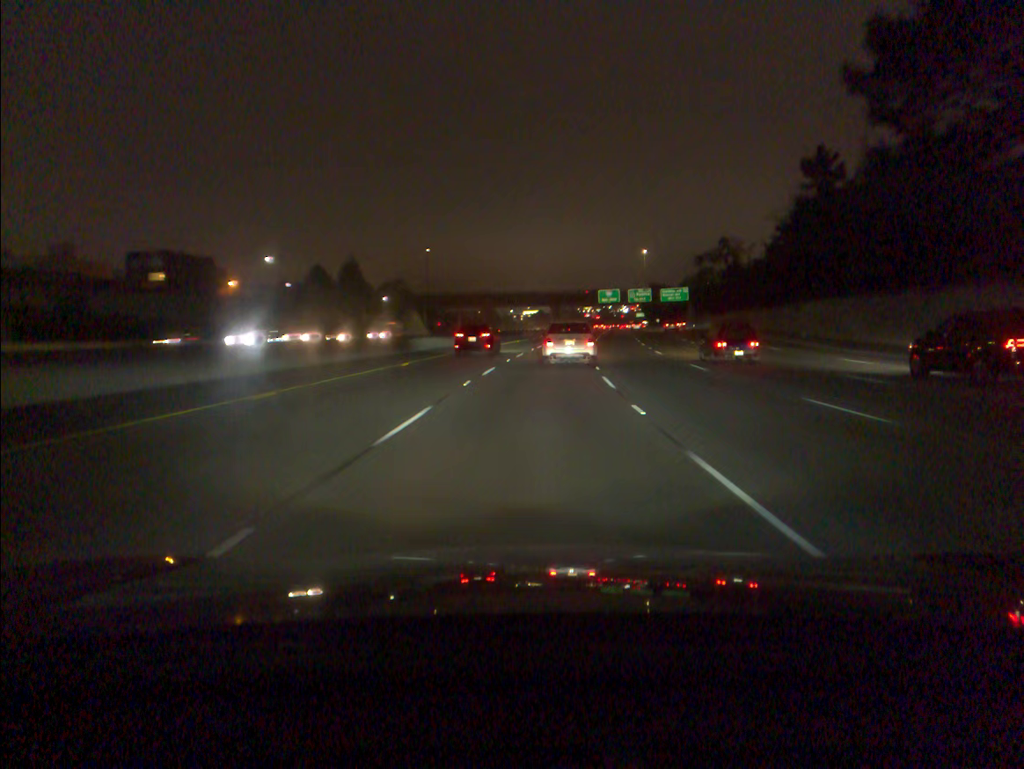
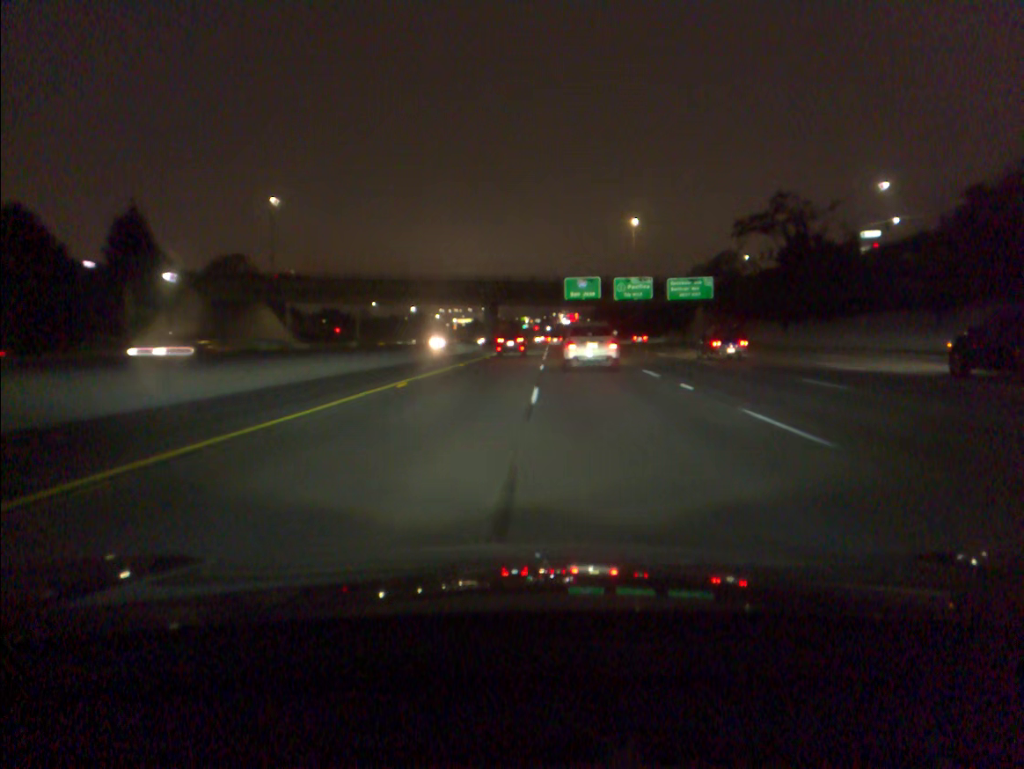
(+2.9, +67.7) m; +4°
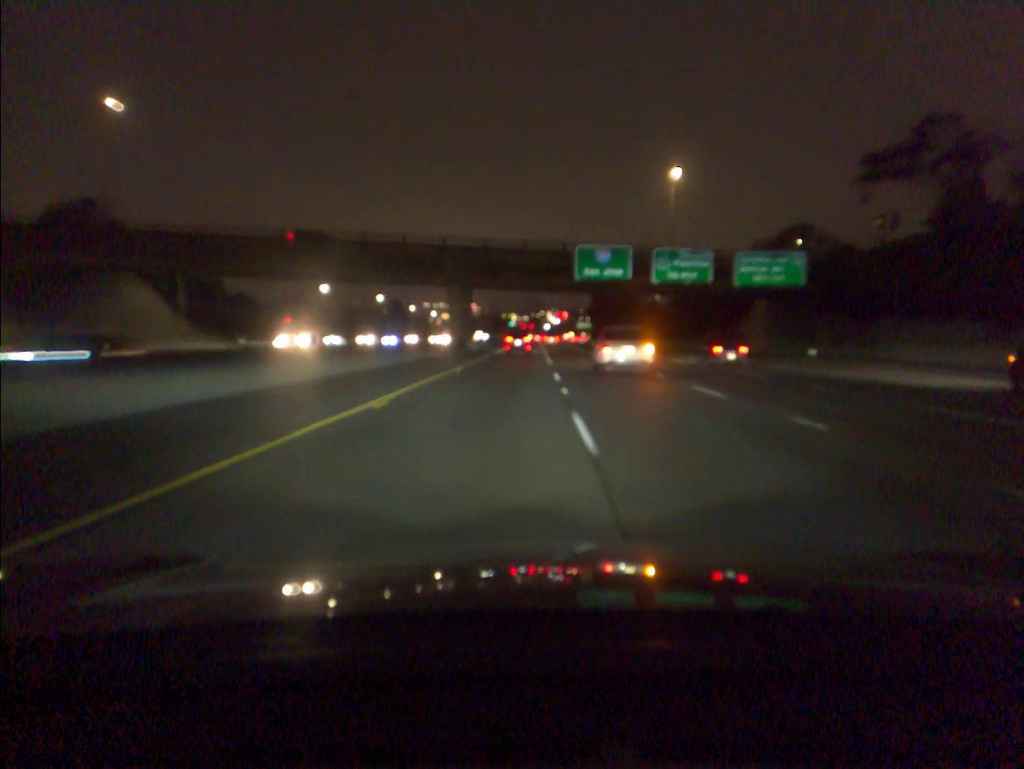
(+0.3, +35.3) m; +1°
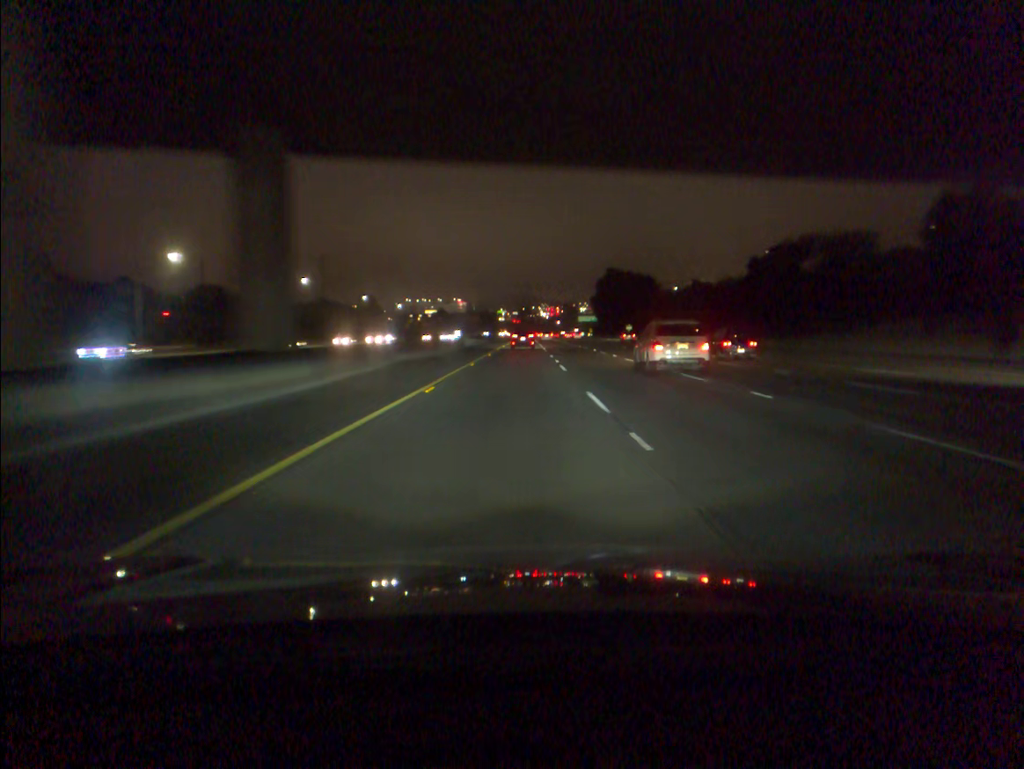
(+0.5, +54.6) m; +1°
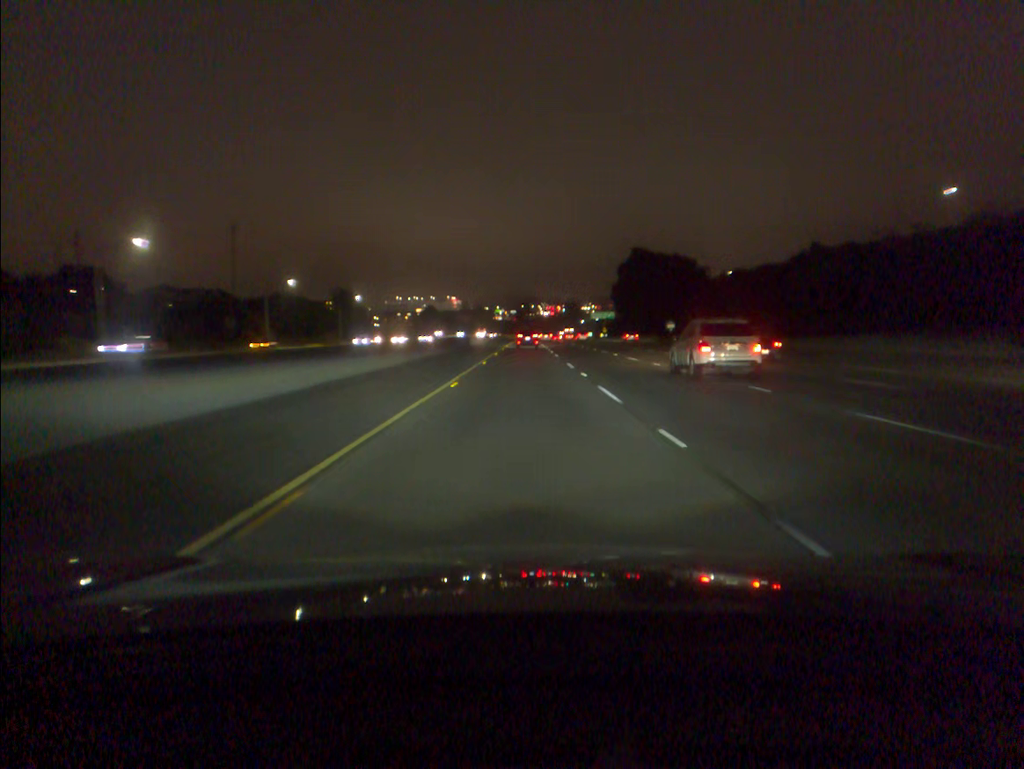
(+0.1, +56.3) m; 0°
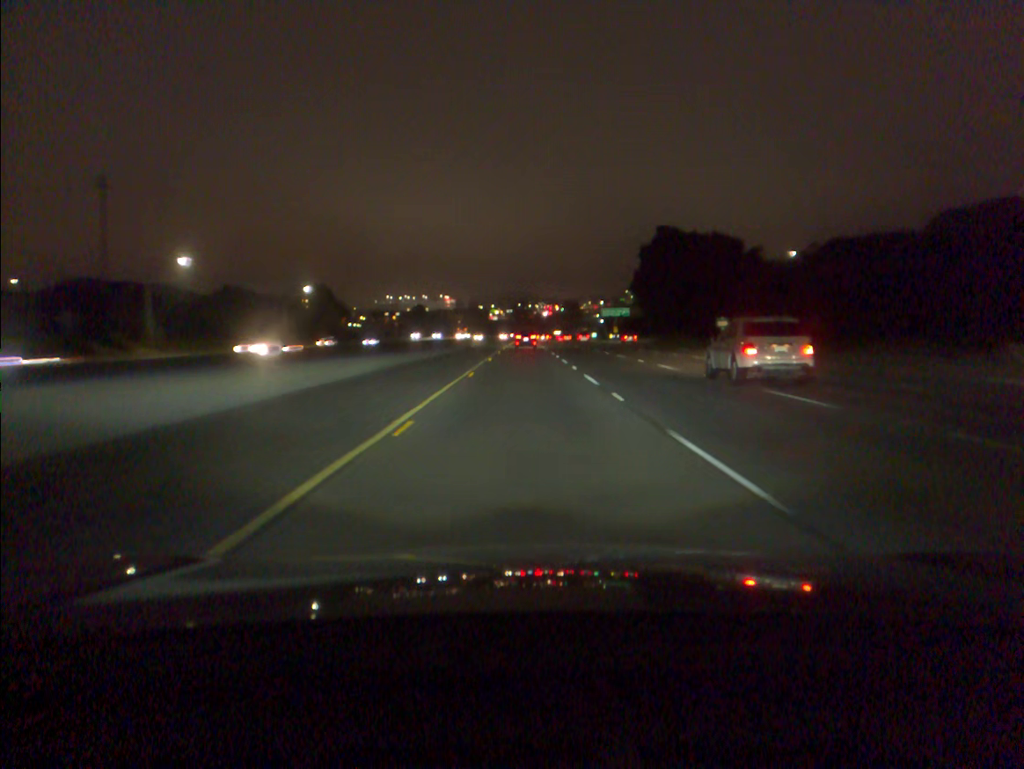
(+0.1, +38.6) m; 0°
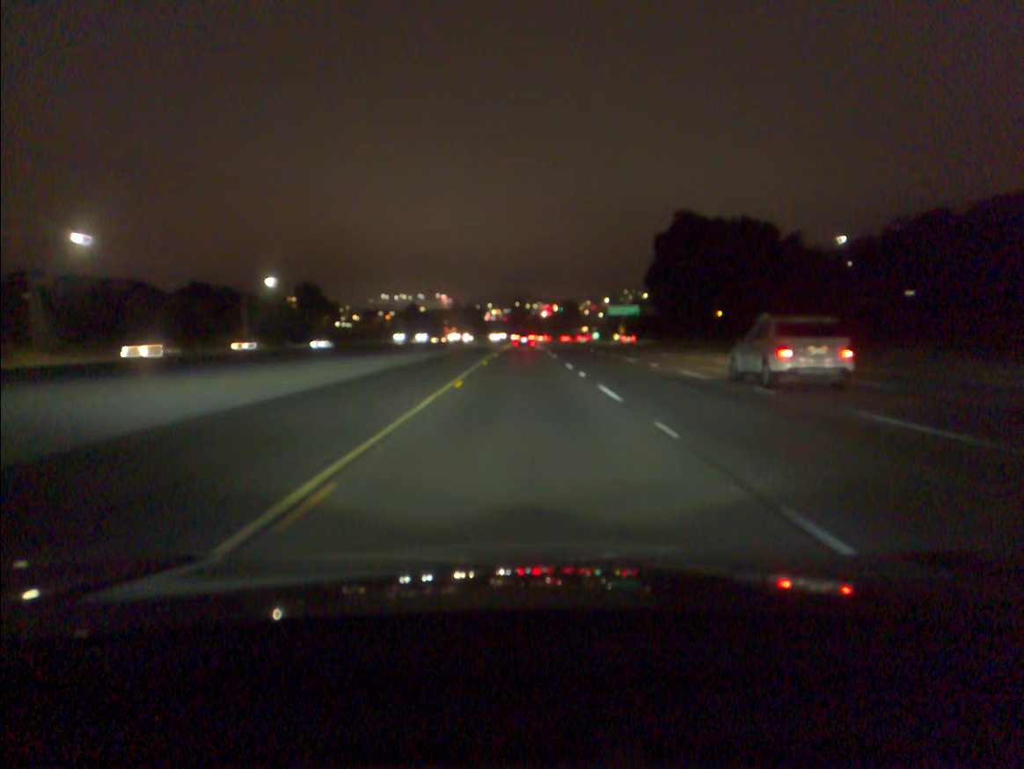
(0.0, +19.6) m; 0°
